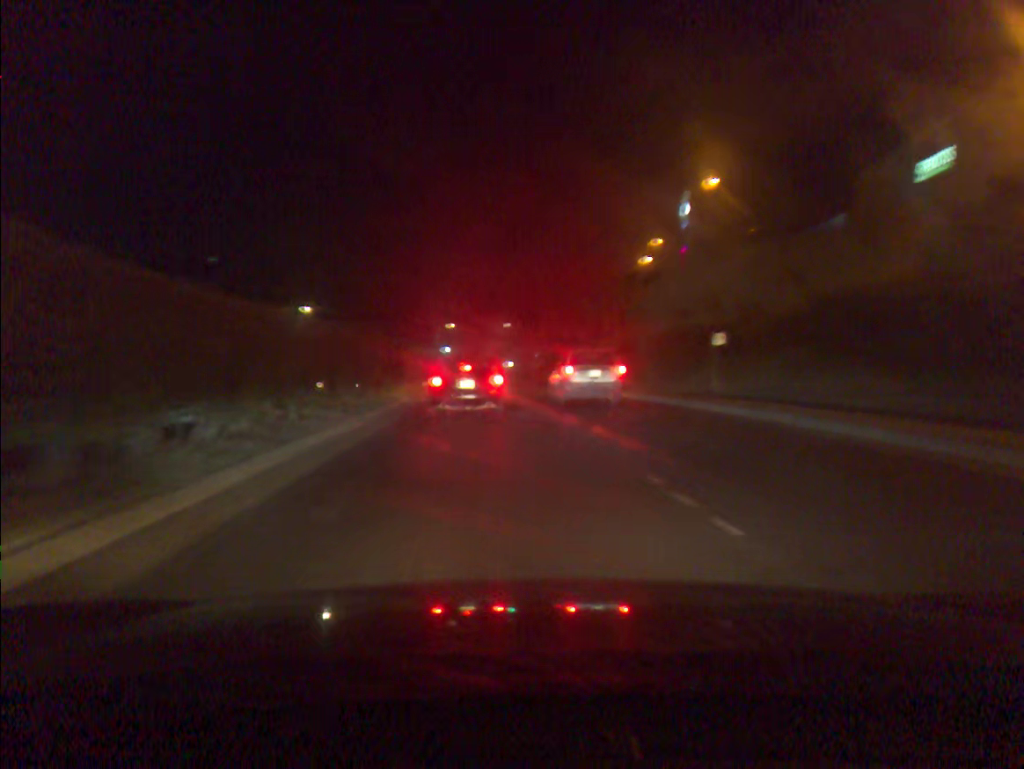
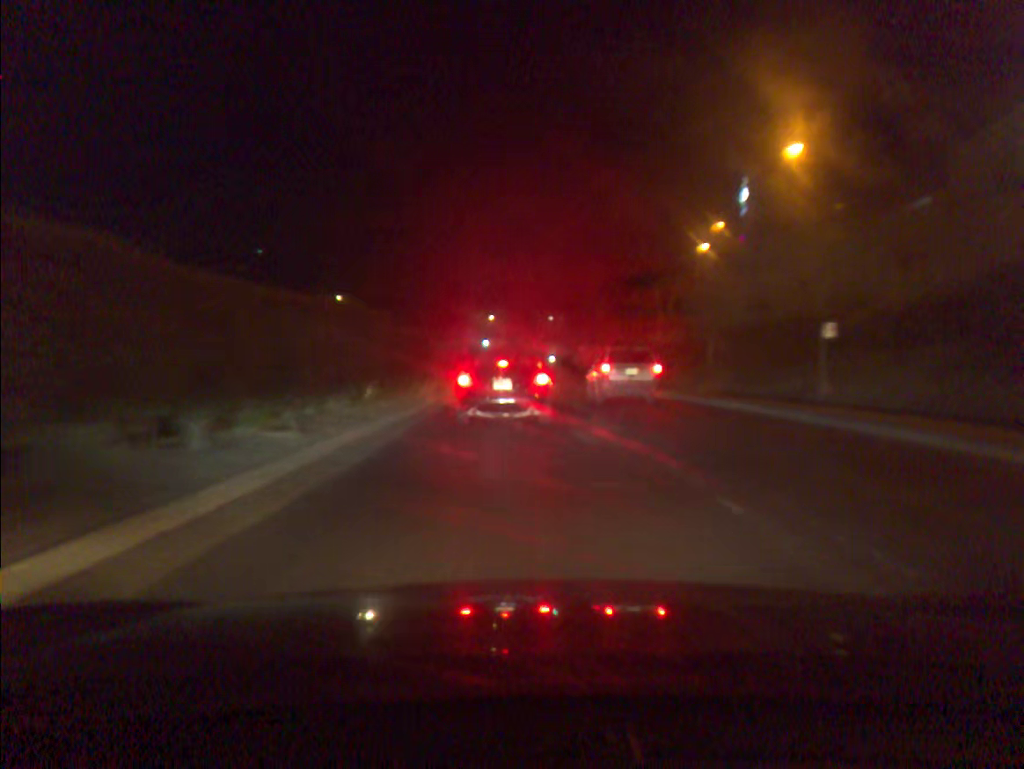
(-0.2, +6.6) m; -3°
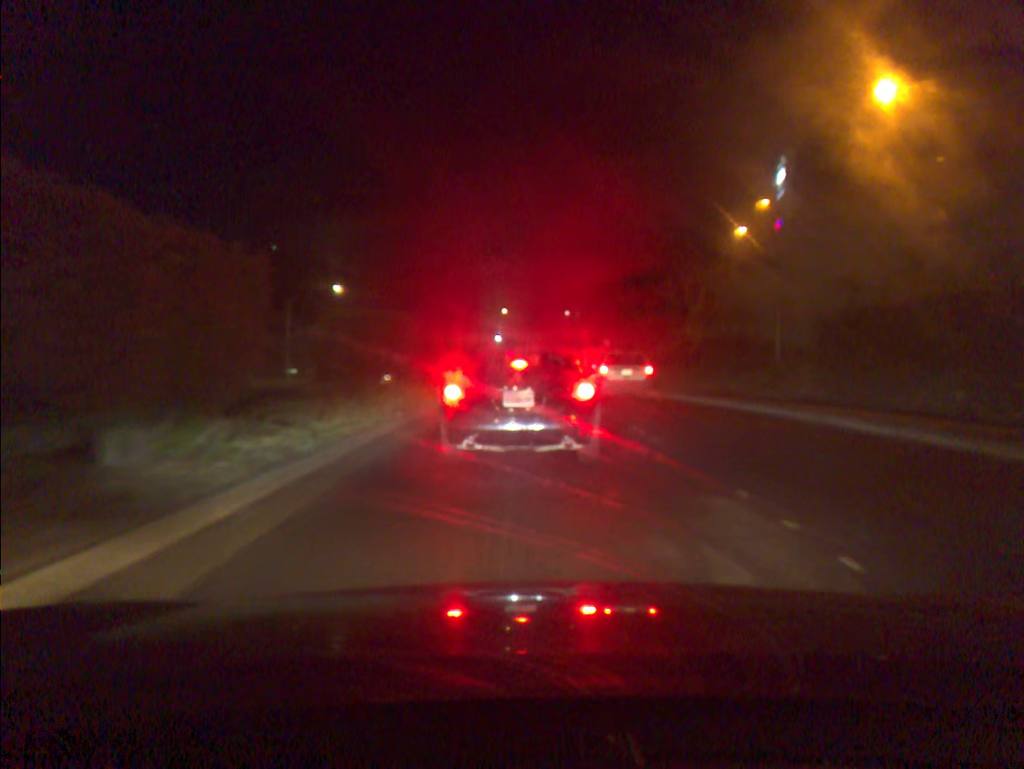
(-0.1, +9.2) m; -1°
